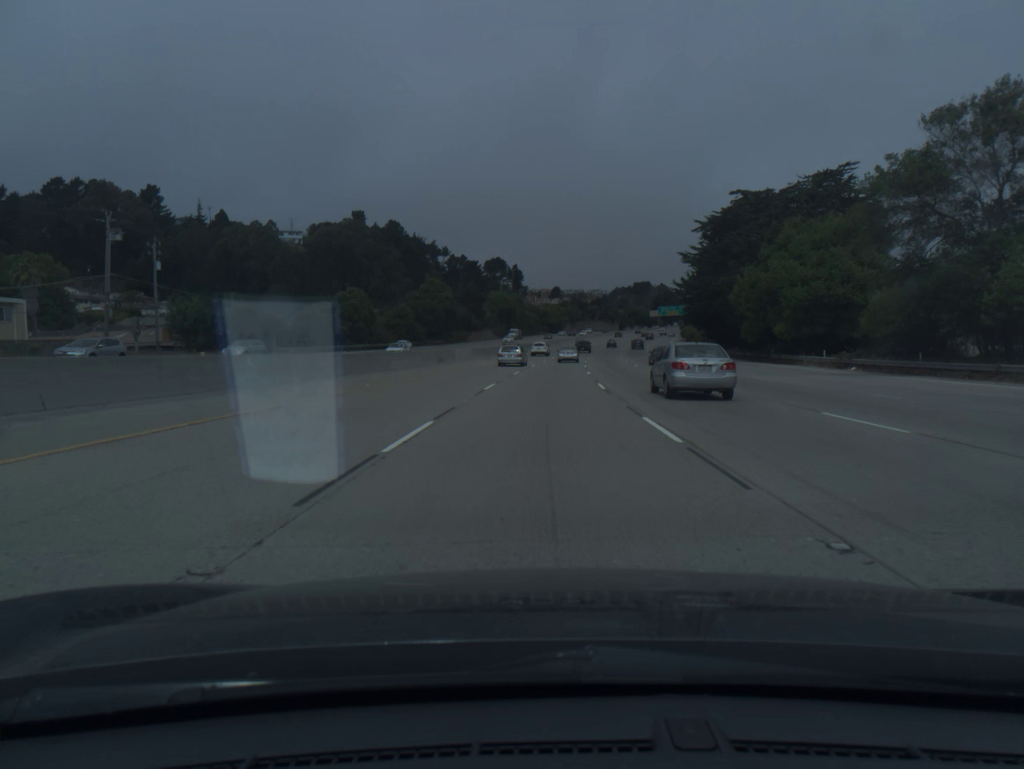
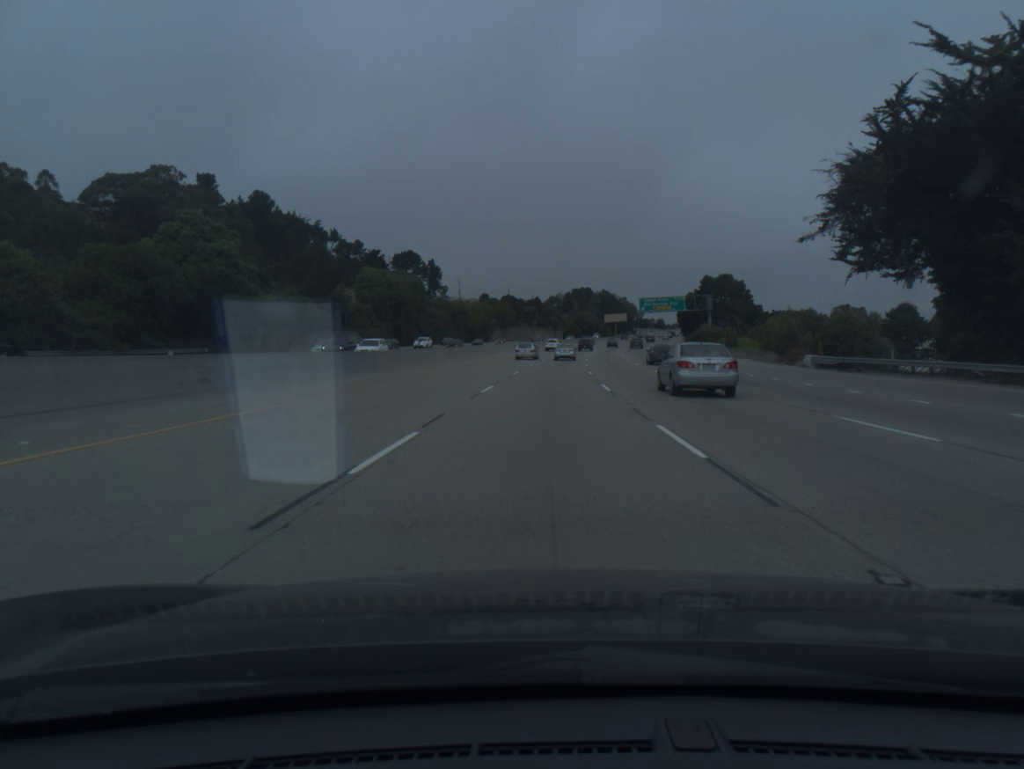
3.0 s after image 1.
(+3.9, +88.7) m; +5°
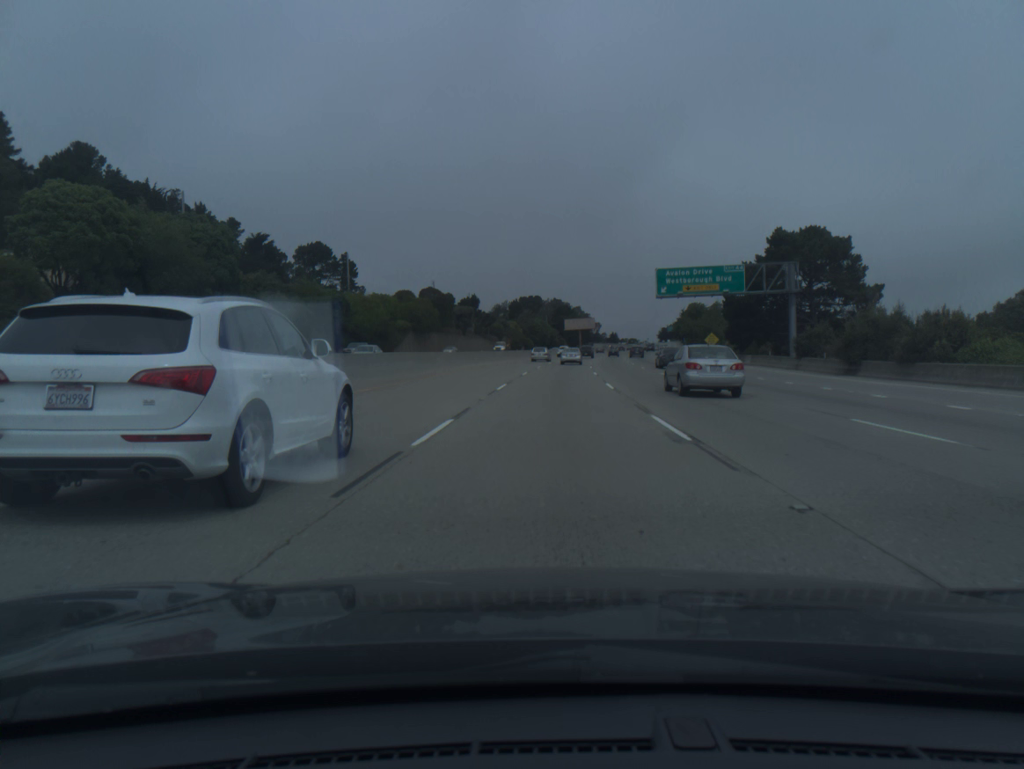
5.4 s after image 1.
(+2.3, +70.6) m; +4°
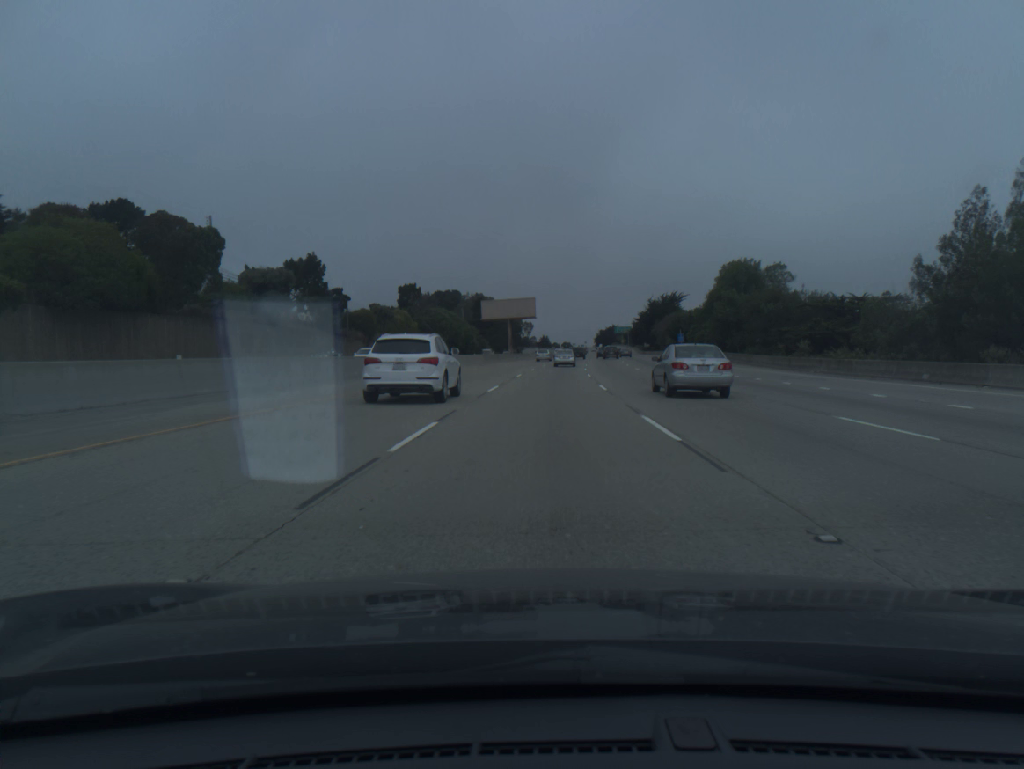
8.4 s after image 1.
(+4.5, +88.0) m; +5°
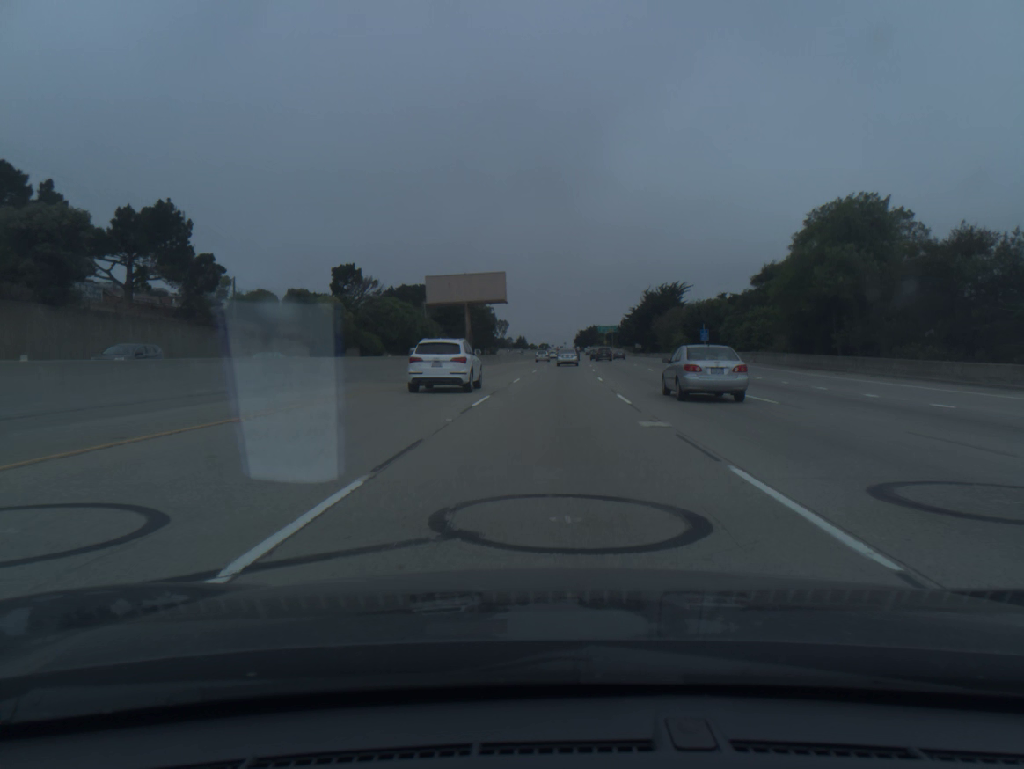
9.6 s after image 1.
(+0.5, +35.3) m; +2°
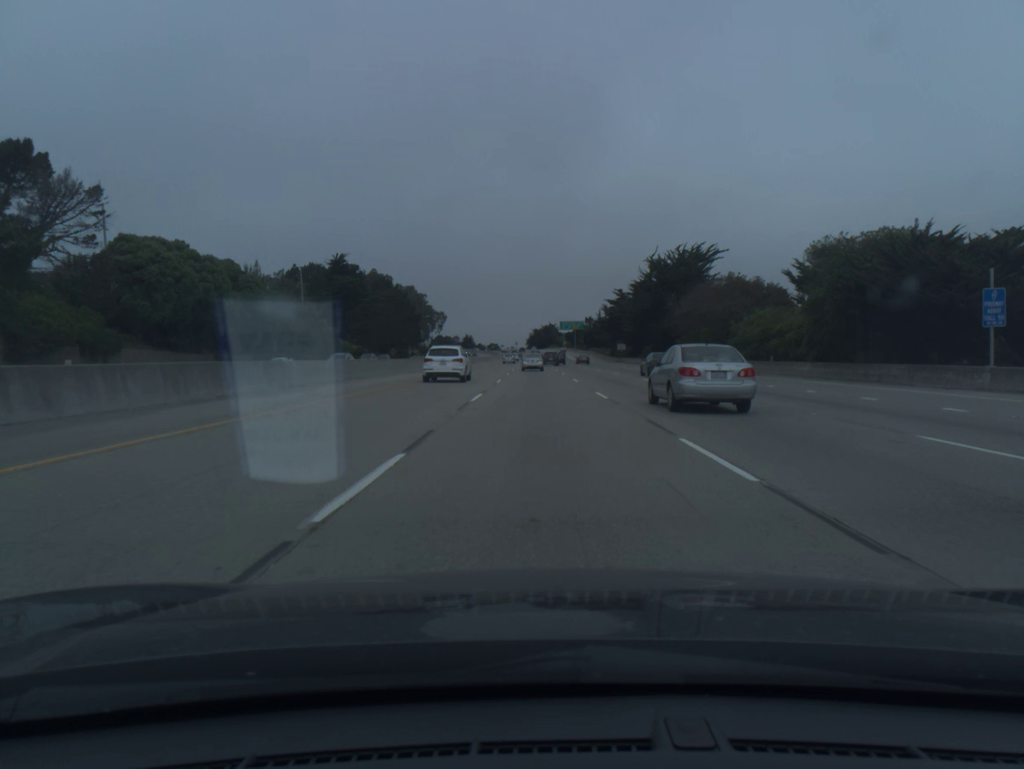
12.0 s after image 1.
(+2.5, +70.3) m; +4°
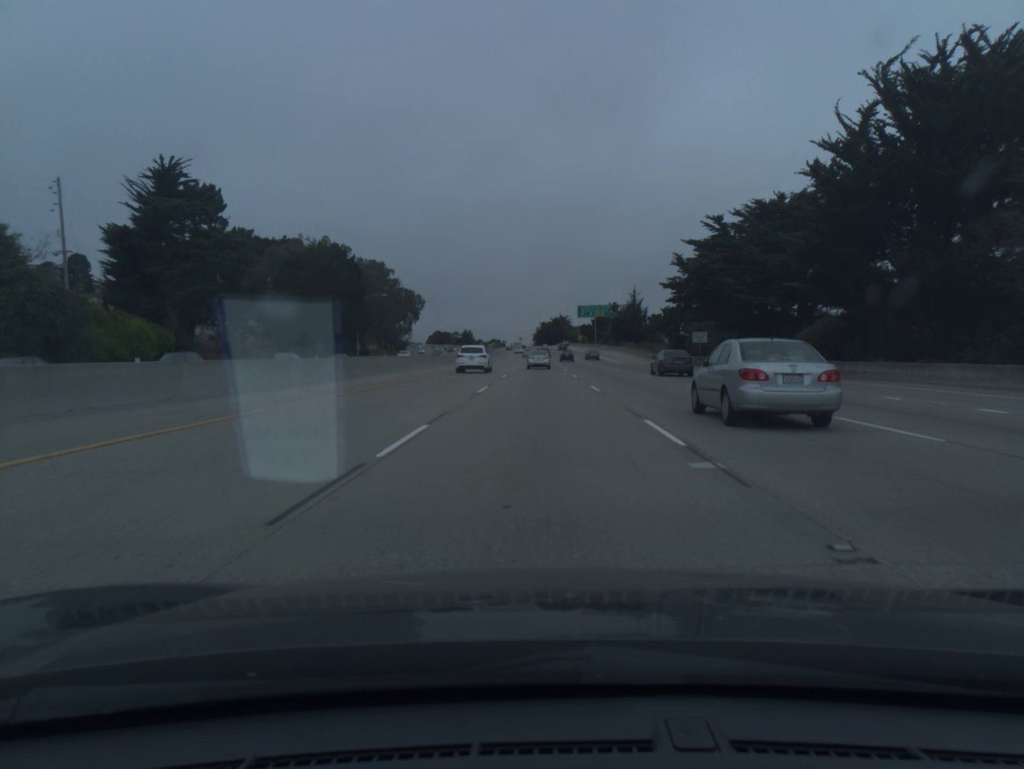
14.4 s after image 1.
(-0.3, +69.9) m; -1°
